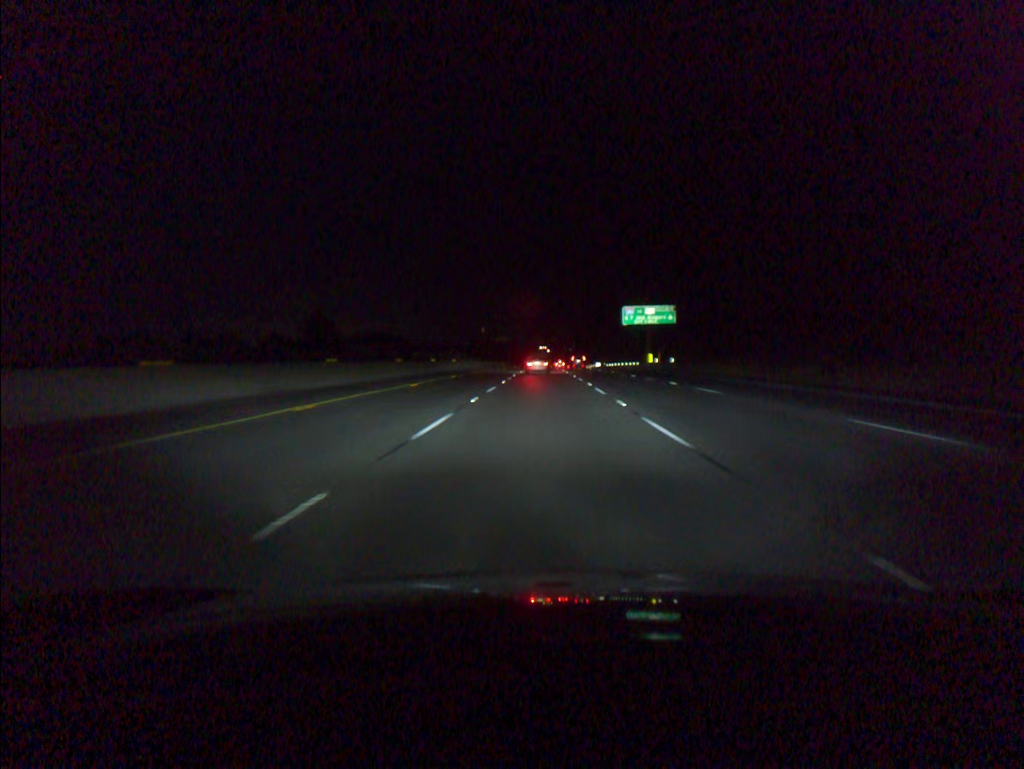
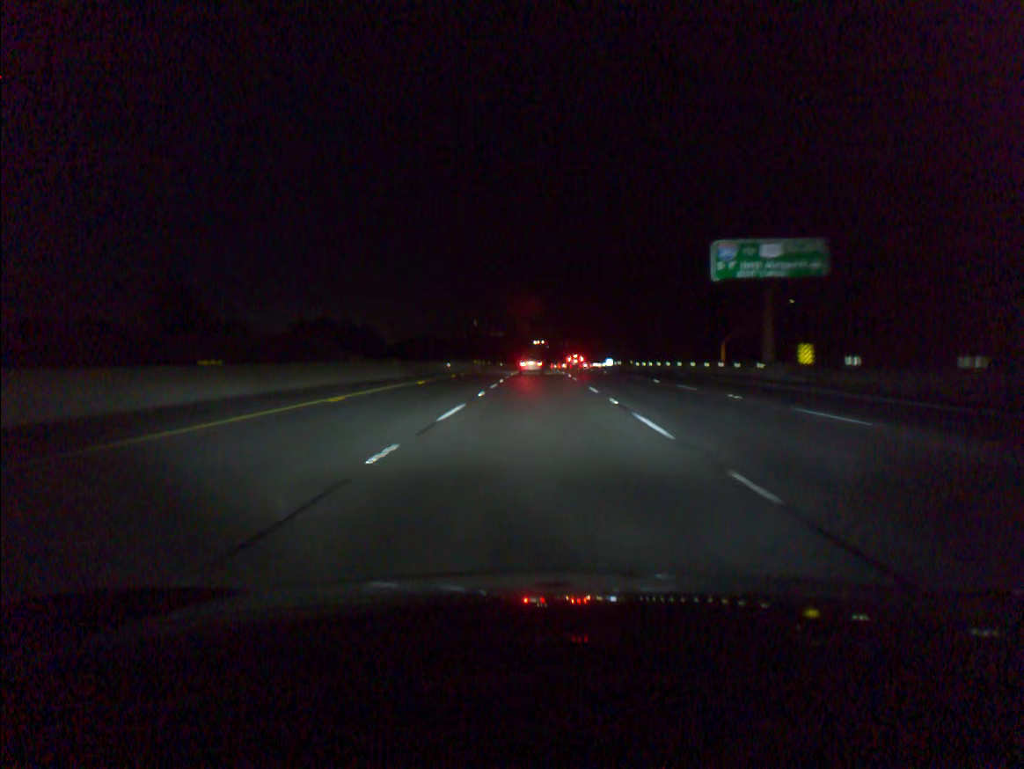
(+0.1, +55.5) m; 0°
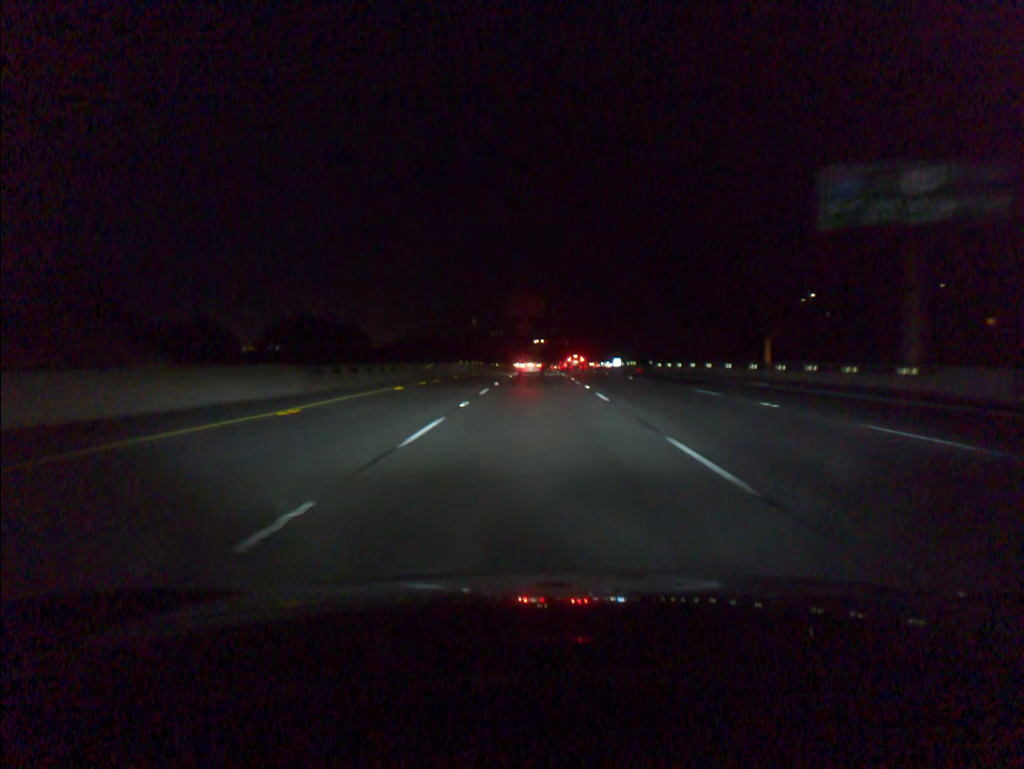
(0.0, +18.4) m; 0°
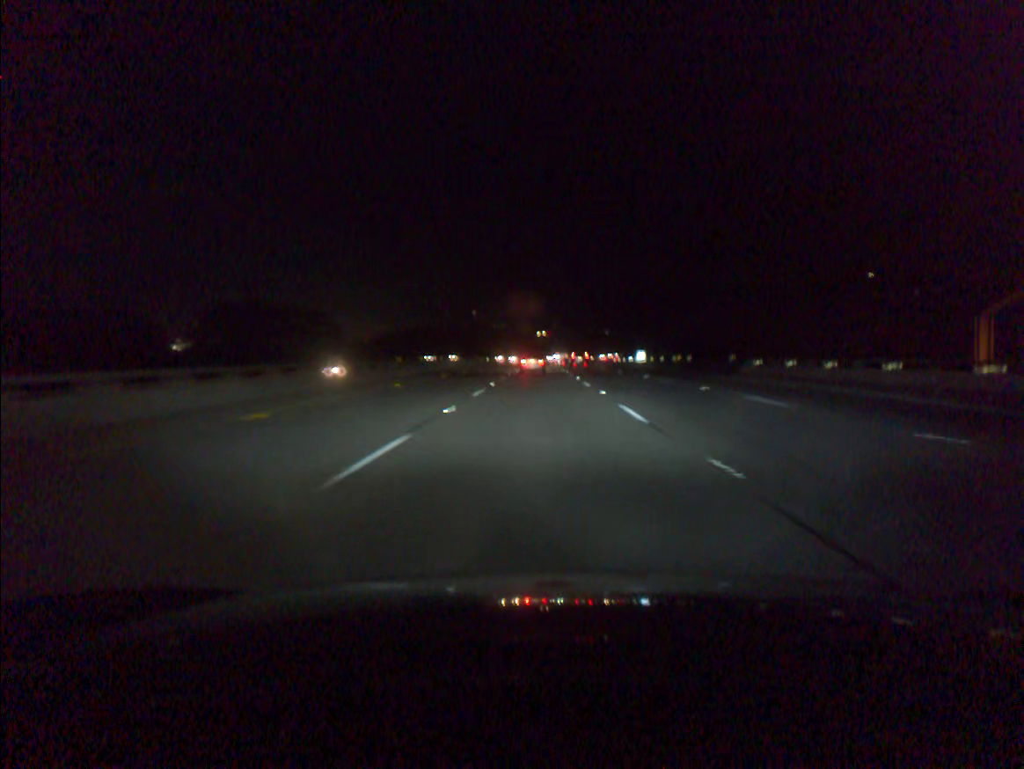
(-0.1, +36.4) m; 0°
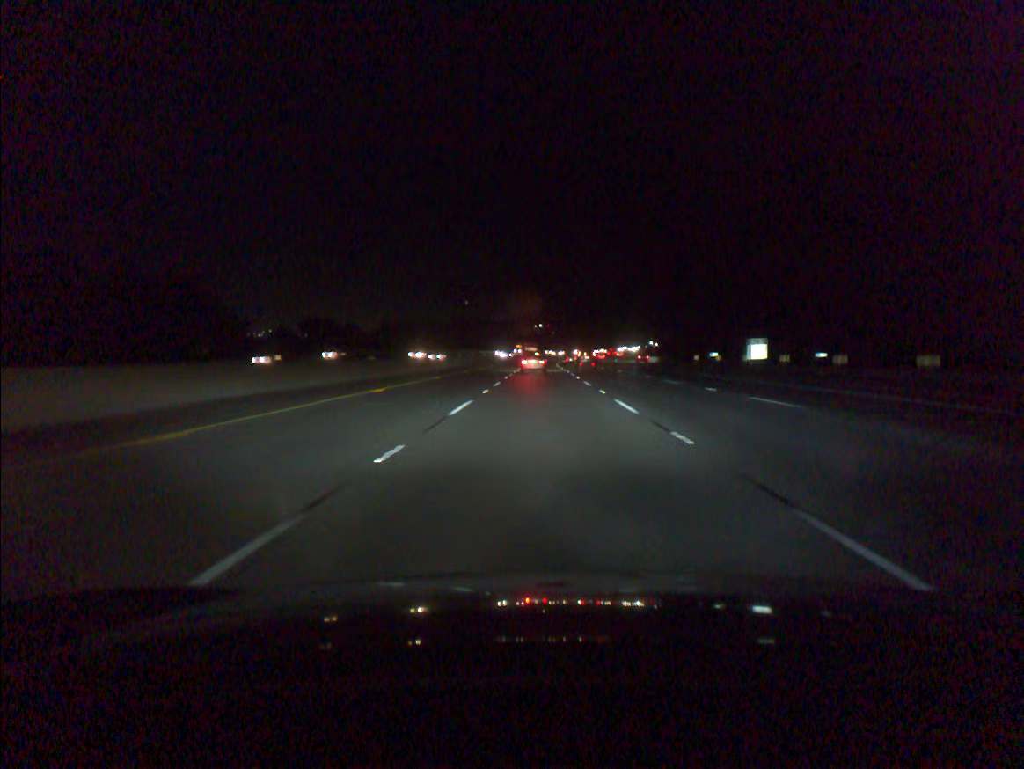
(-0.1, +71.8) m; 0°
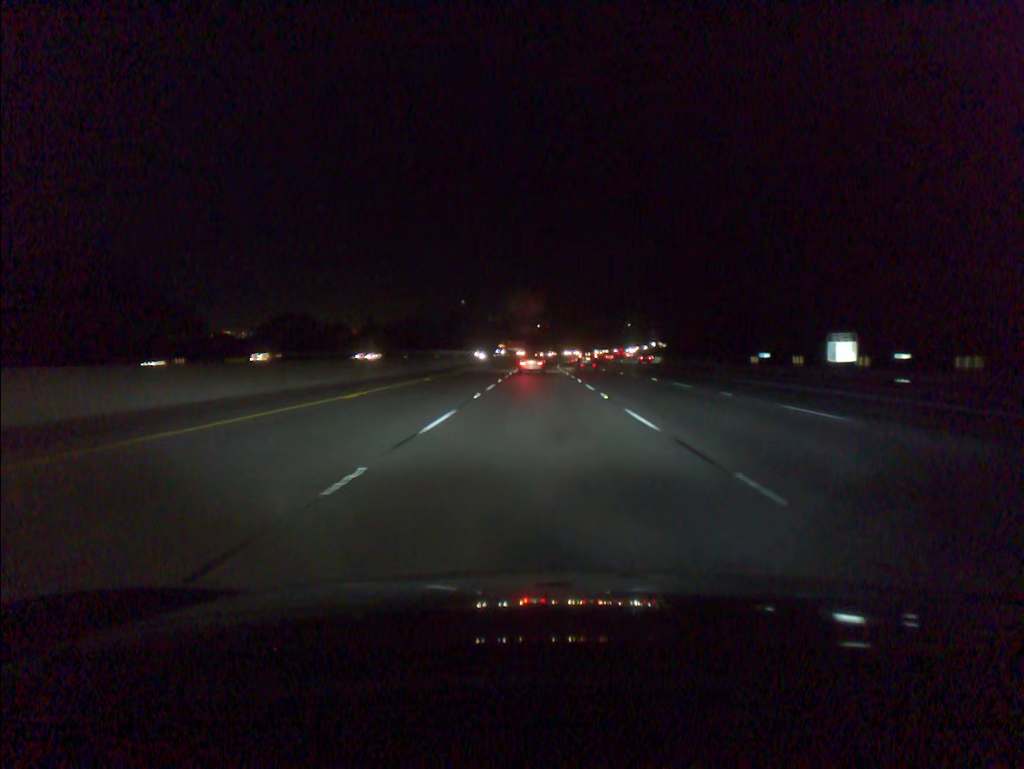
(0.0, +17.8) m; 0°
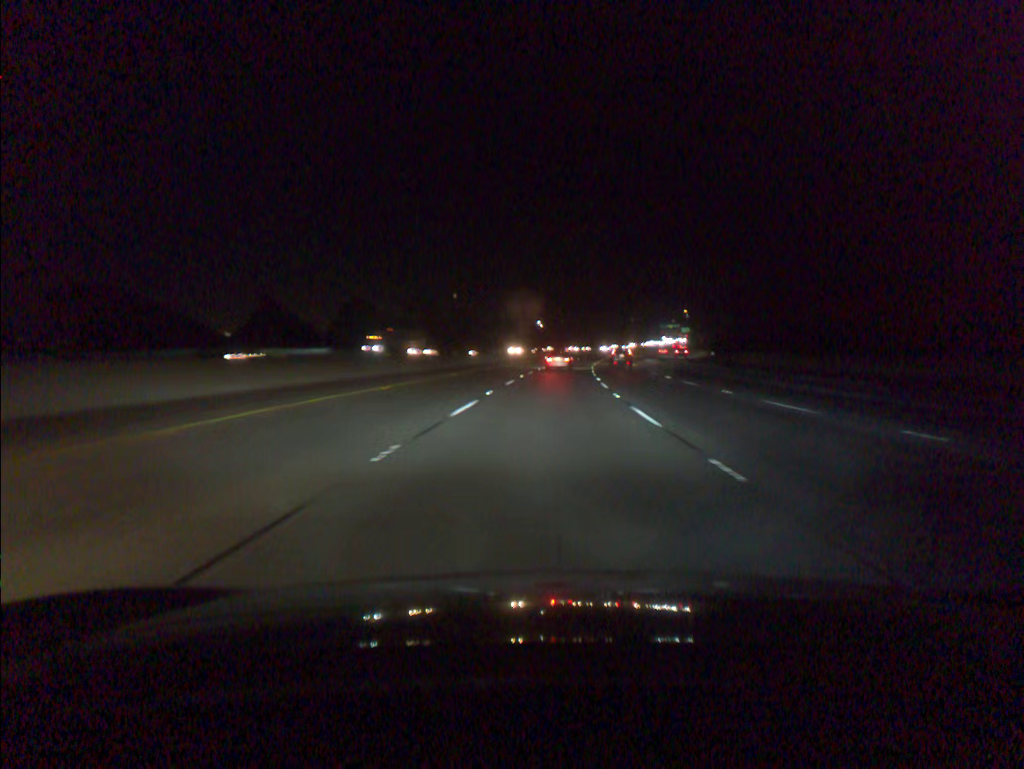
(-0.1, +70.7) m; 0°
